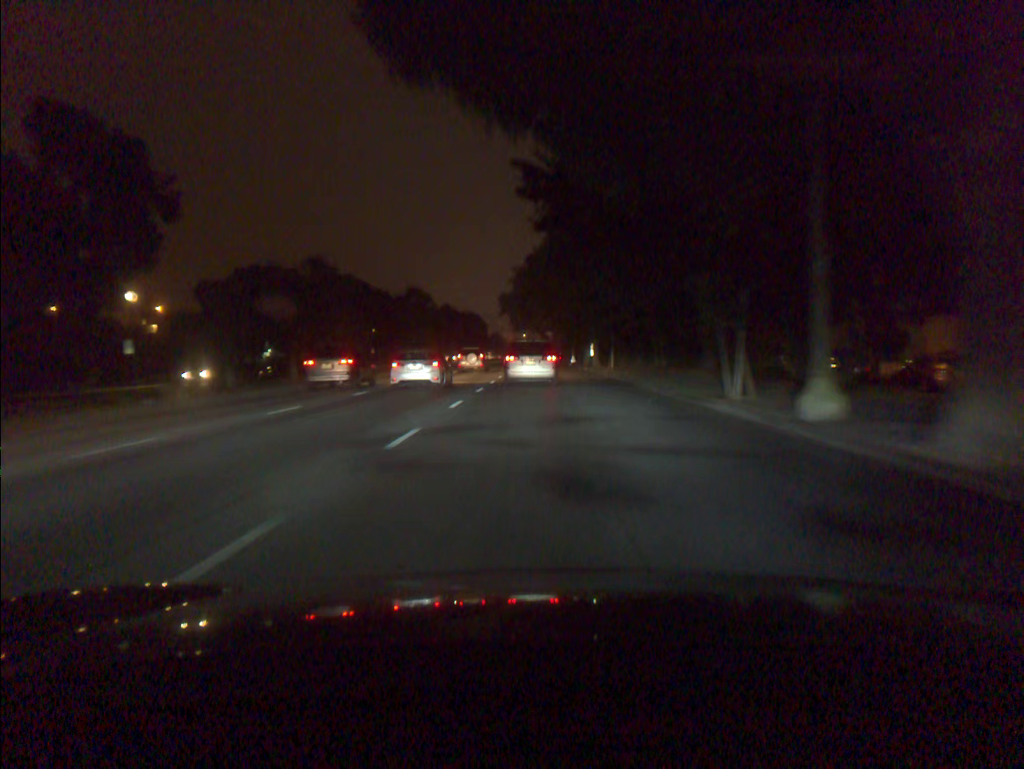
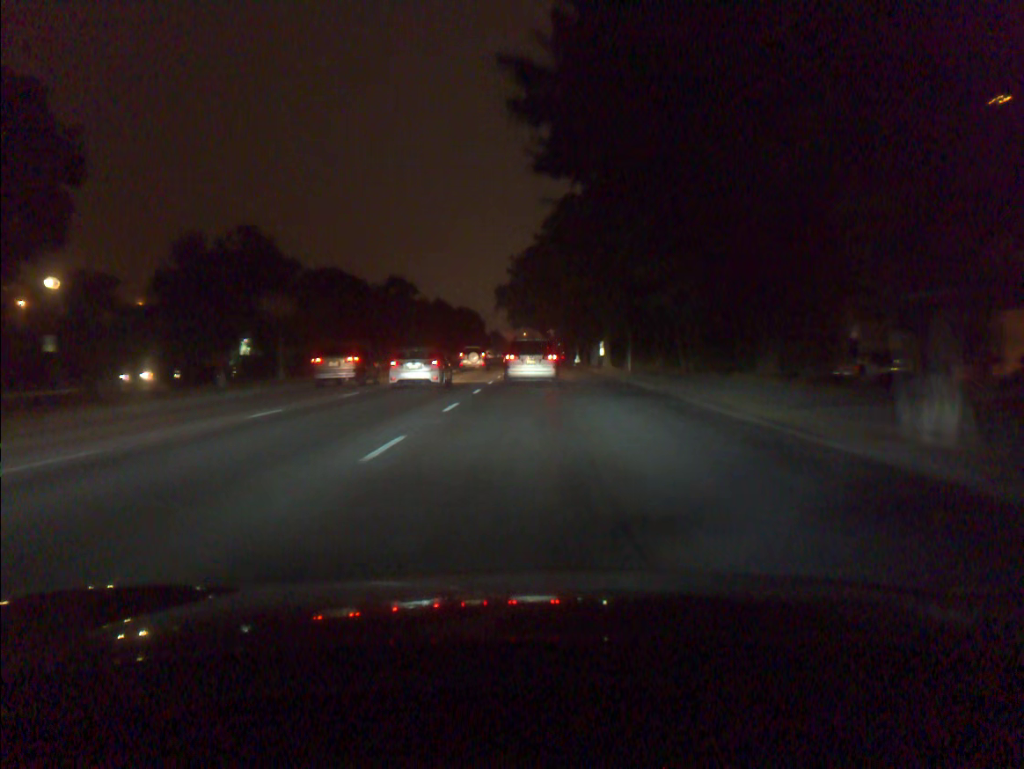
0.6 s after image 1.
(0.0, +8.6) m; 0°
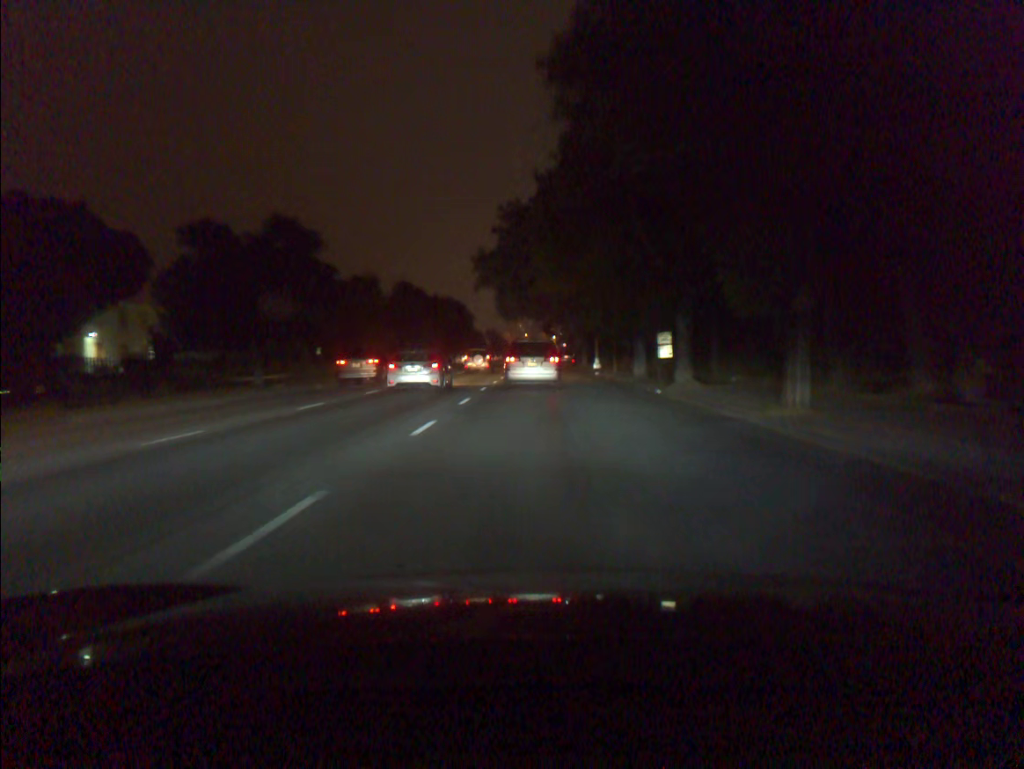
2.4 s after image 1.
(0.0, +26.2) m; 0°
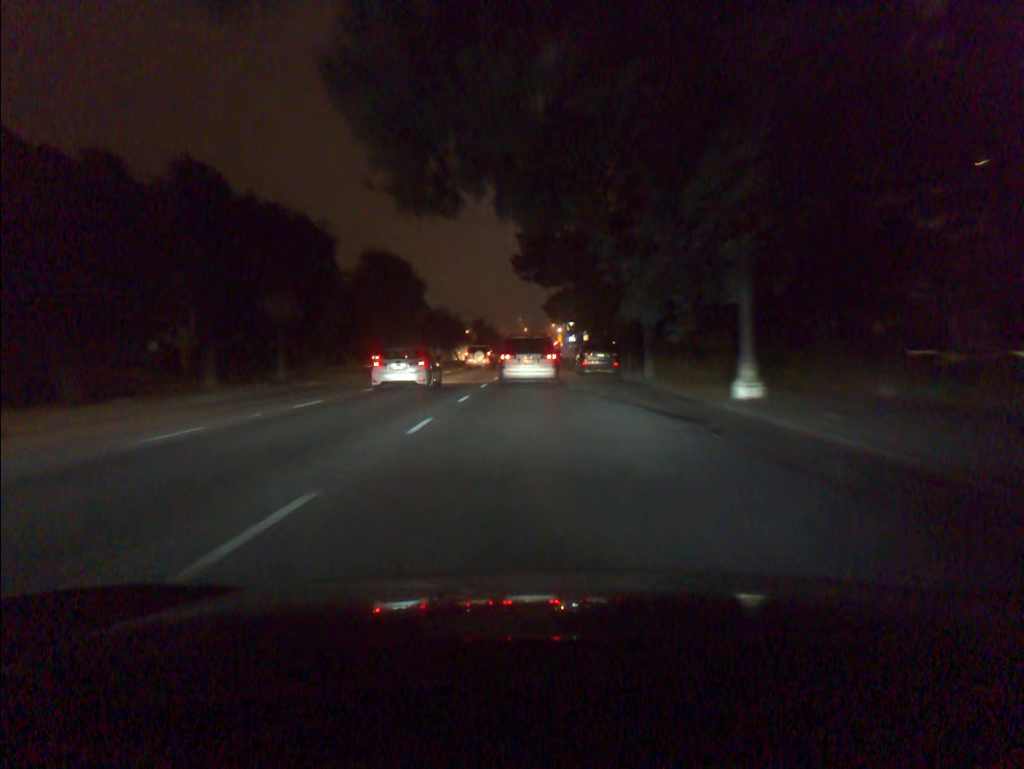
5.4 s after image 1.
(0.0, +43.4) m; 0°
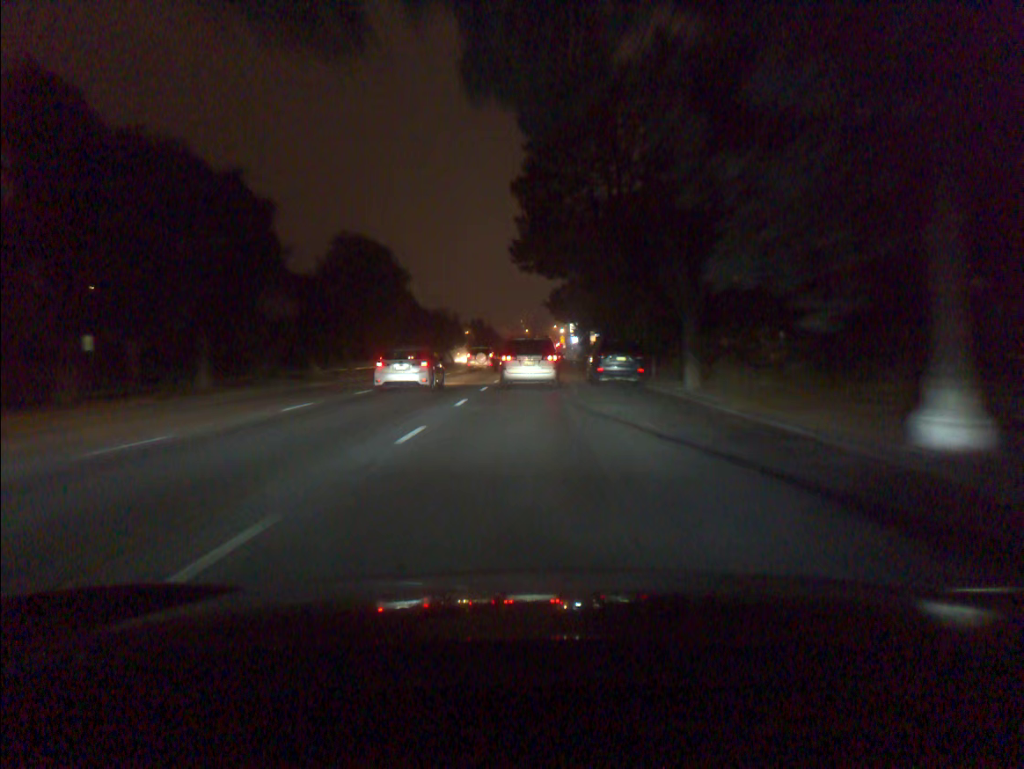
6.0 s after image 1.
(0.0, +8.4) m; 0°
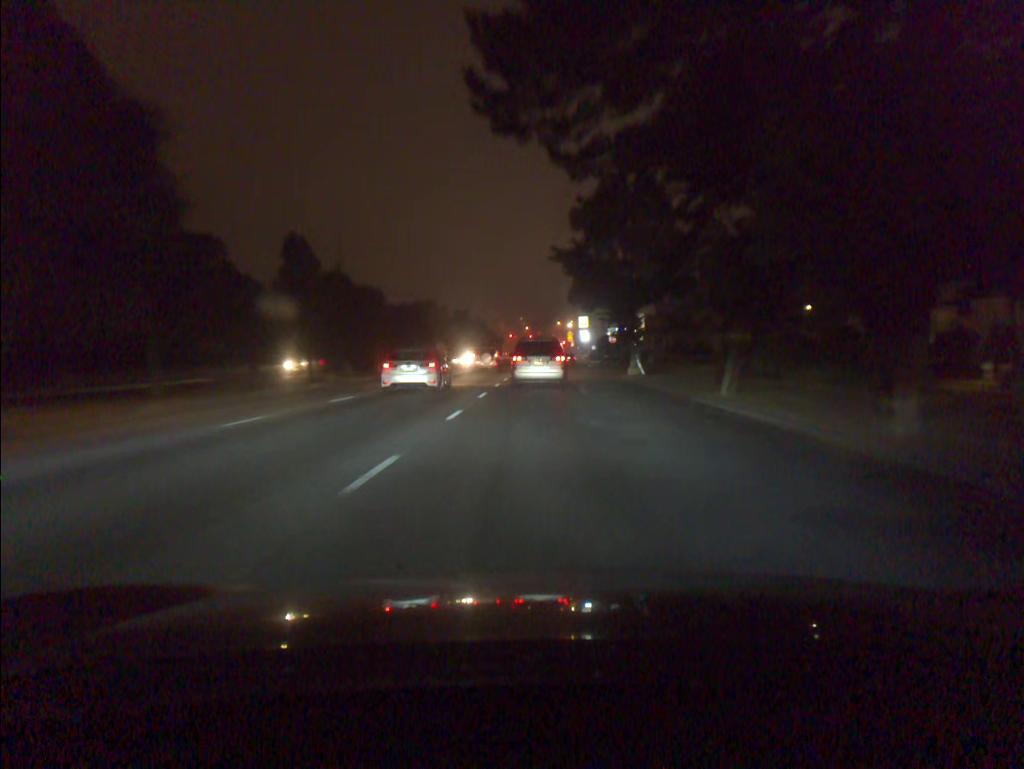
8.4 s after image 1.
(-0.1, +32.9) m; 0°
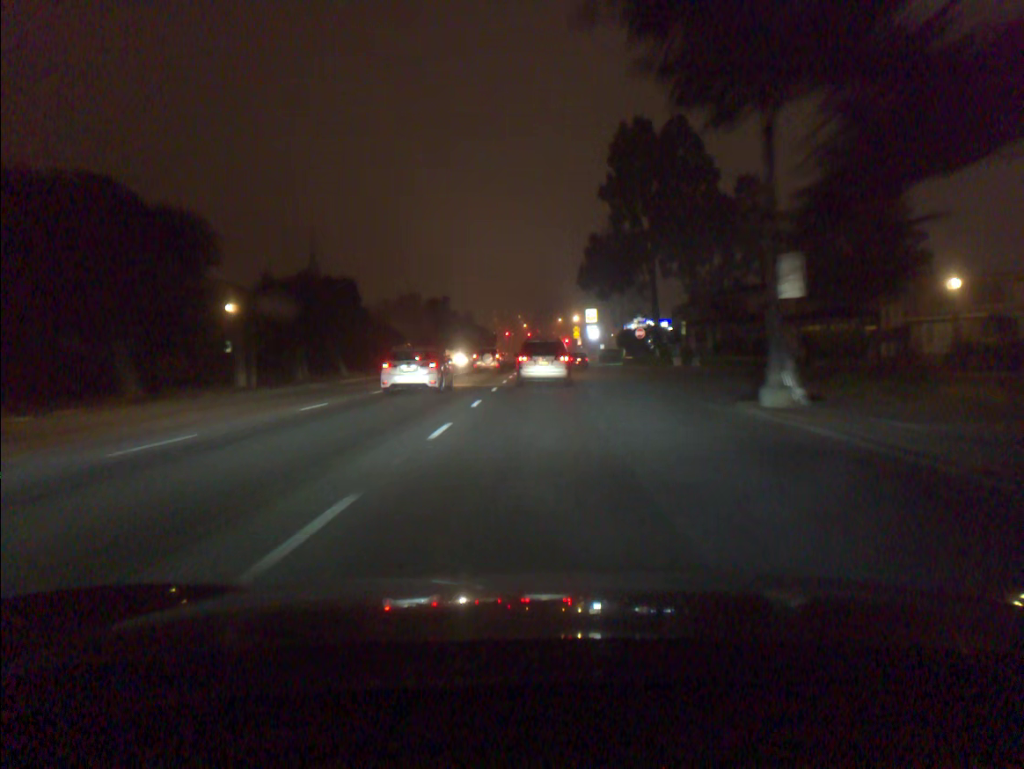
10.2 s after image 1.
(0.0, +24.6) m; 0°
